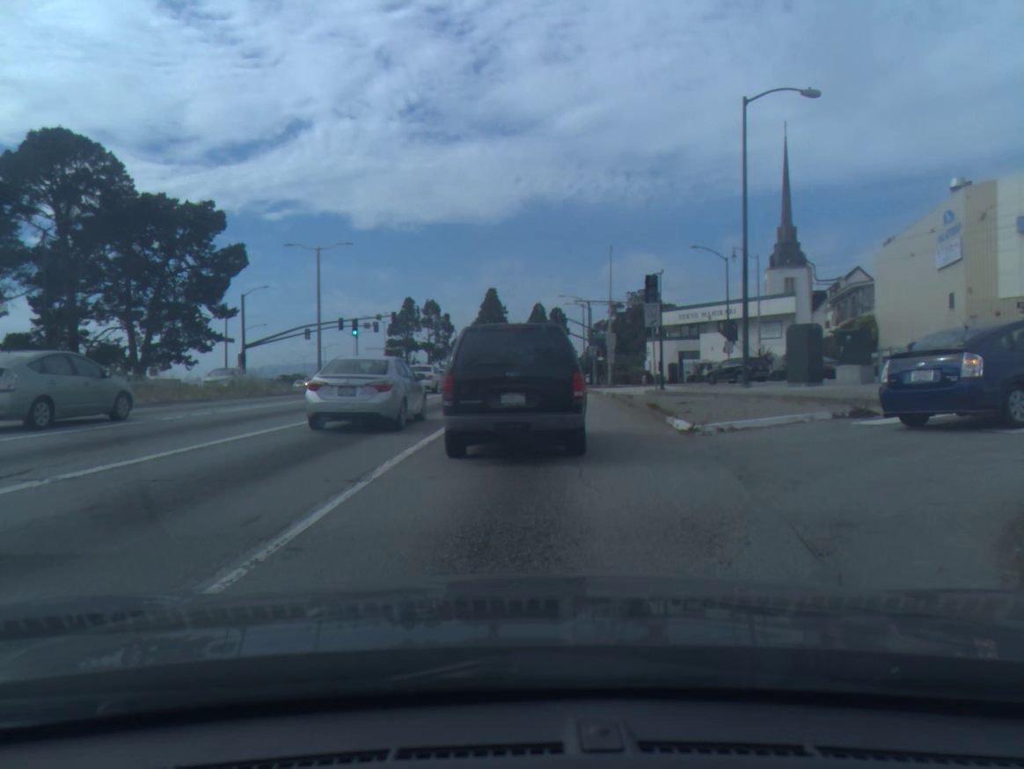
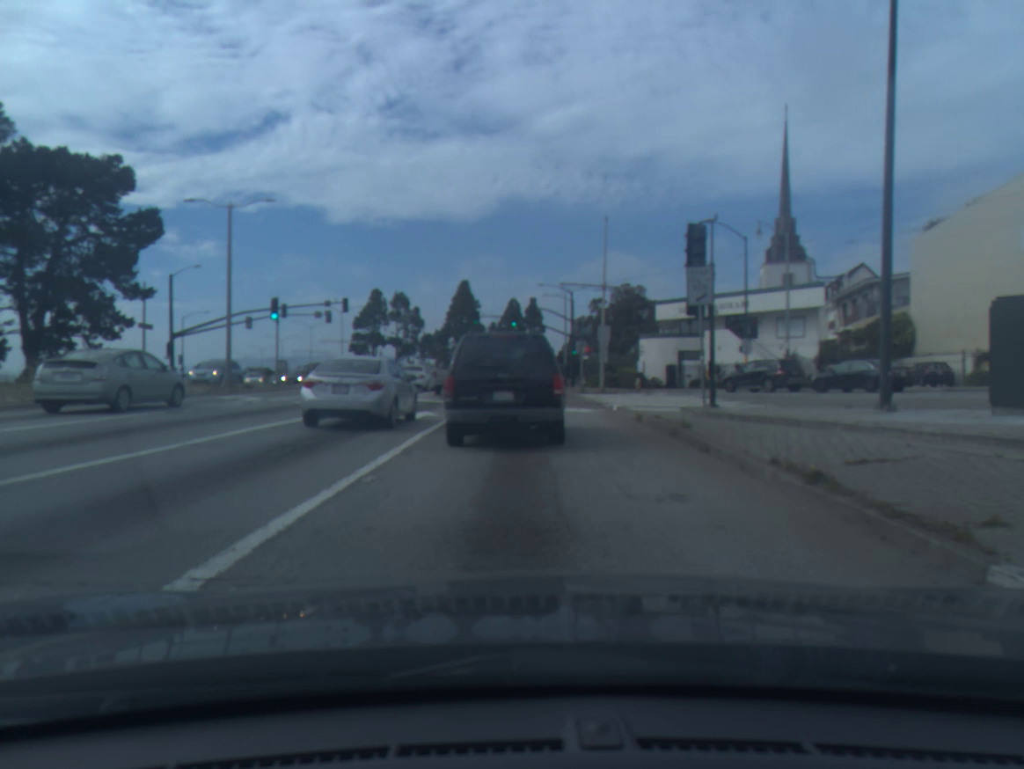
(+0.2, +11.2) m; +2°
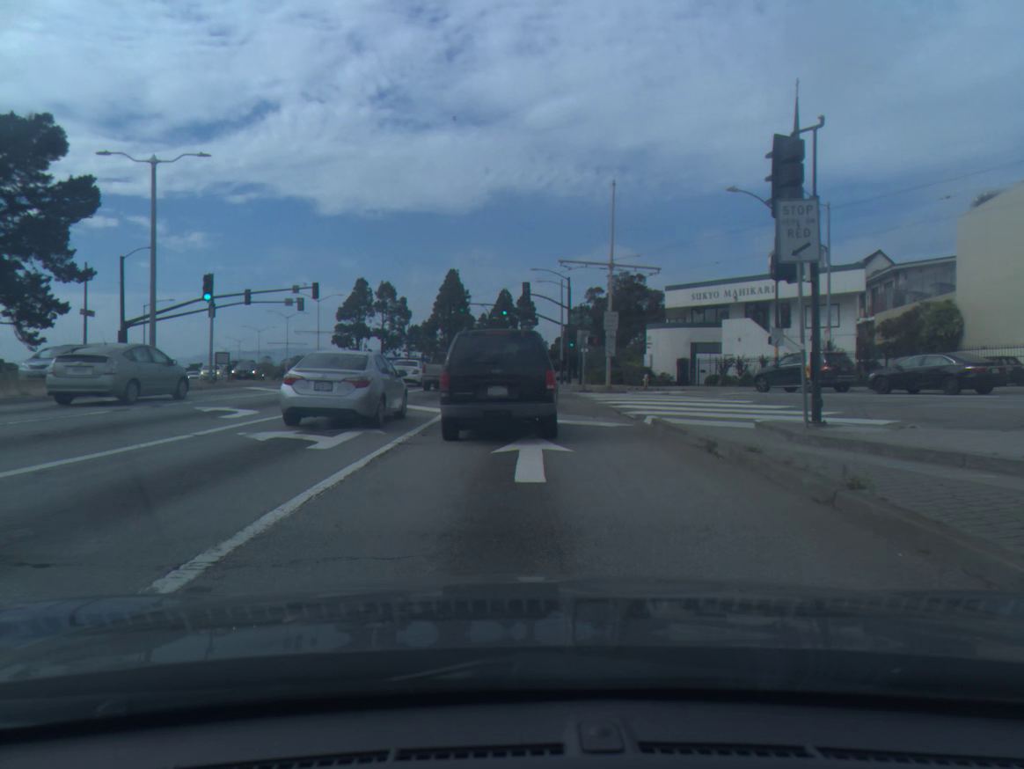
(0.0, +6.8) m; 0°
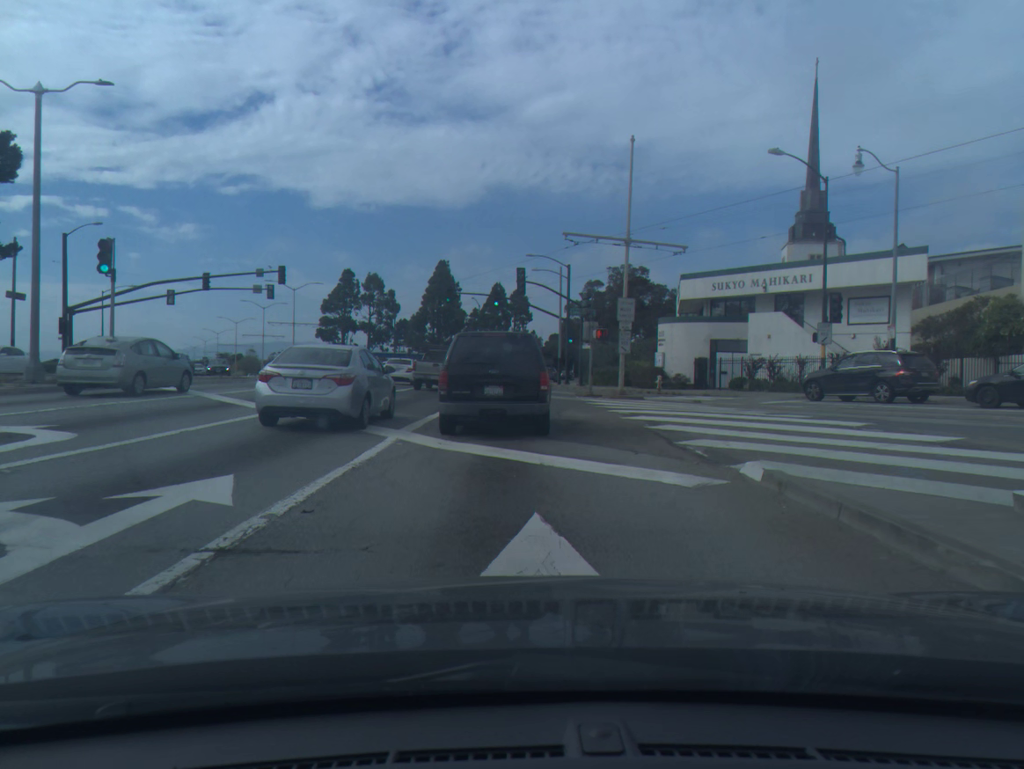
(0.0, +7.0) m; +1°
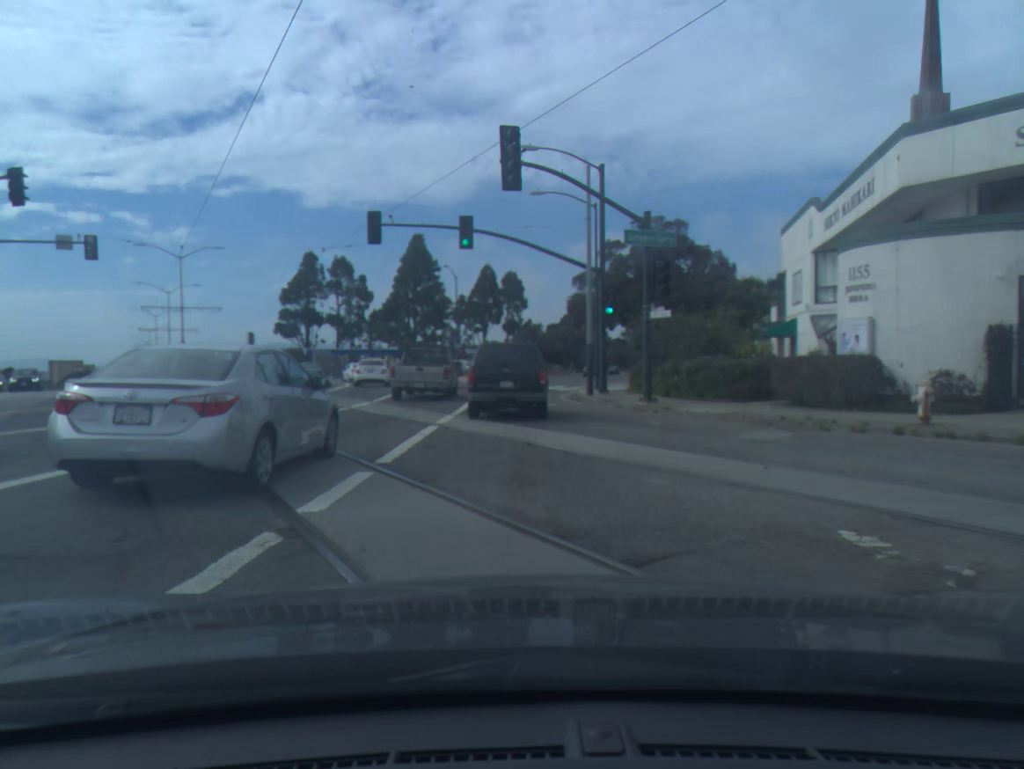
(+0.2, +29.0) m; +1°
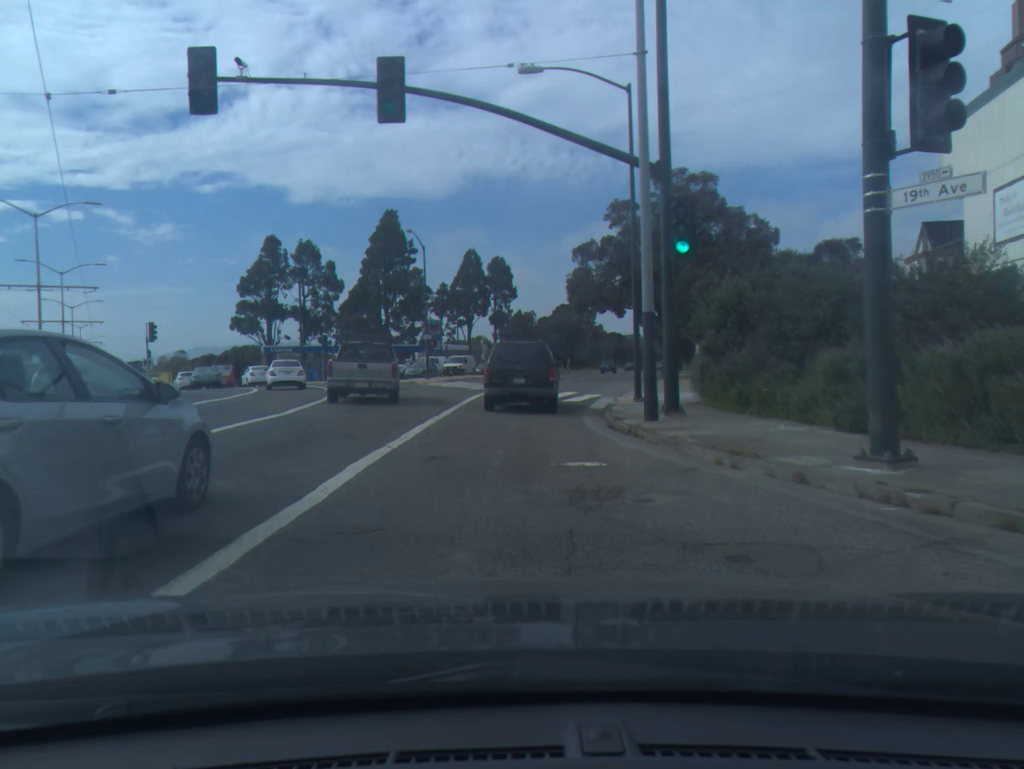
(+0.1, +15.9) m; +1°
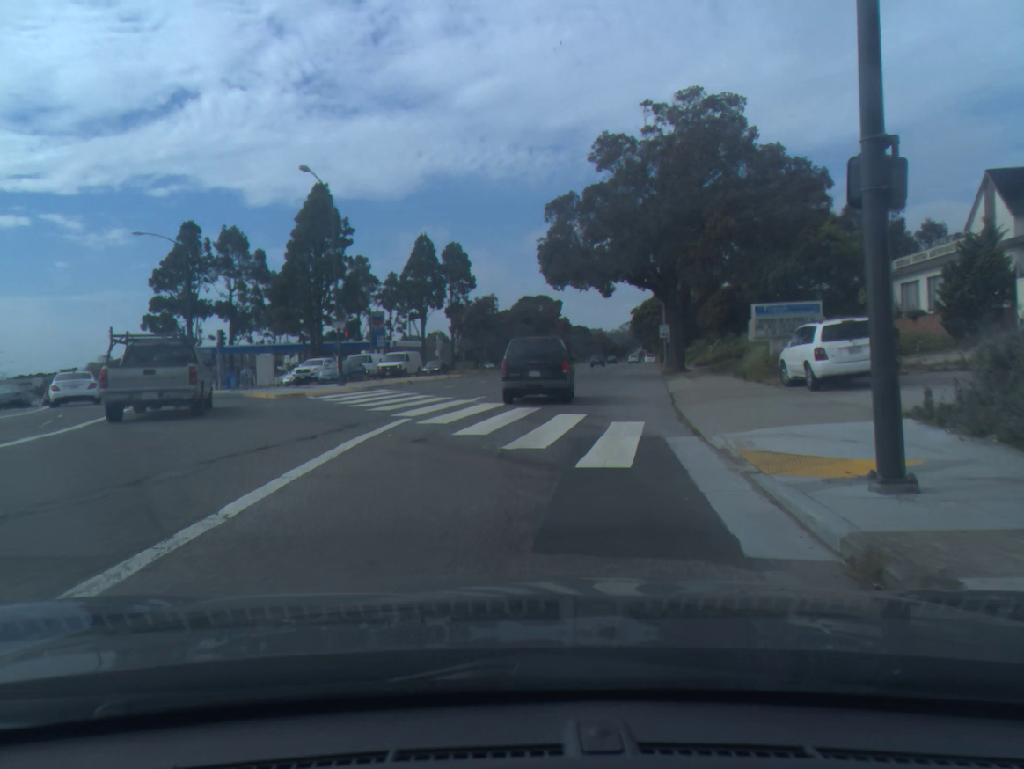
(+0.3, +17.4) m; +3°
